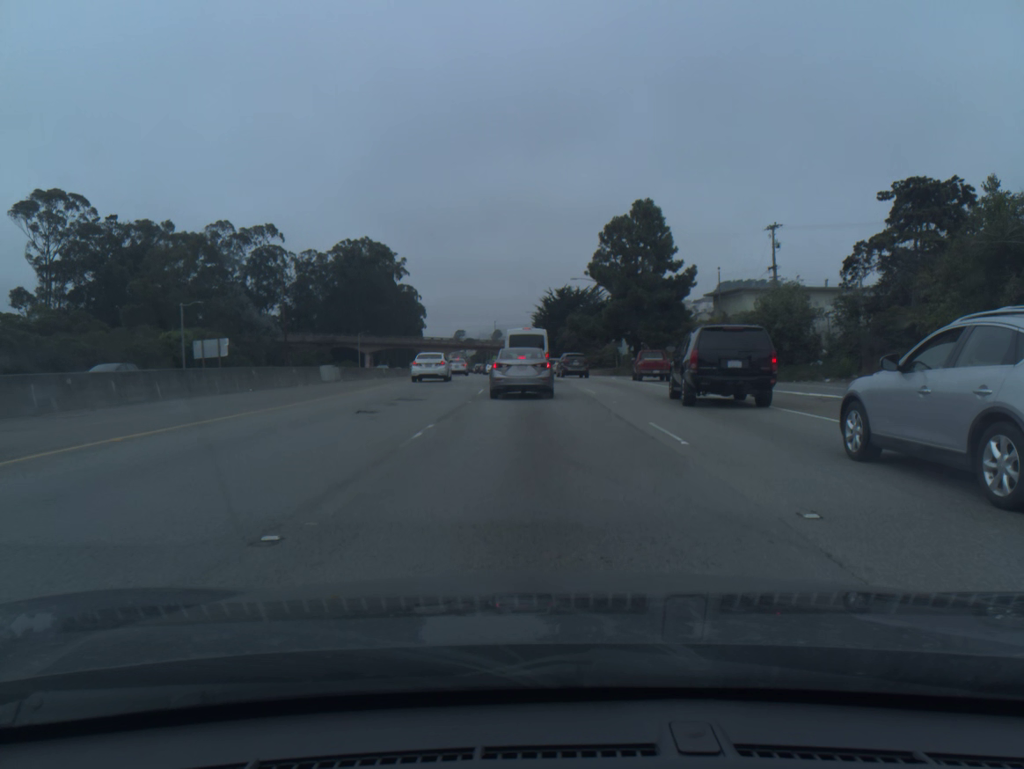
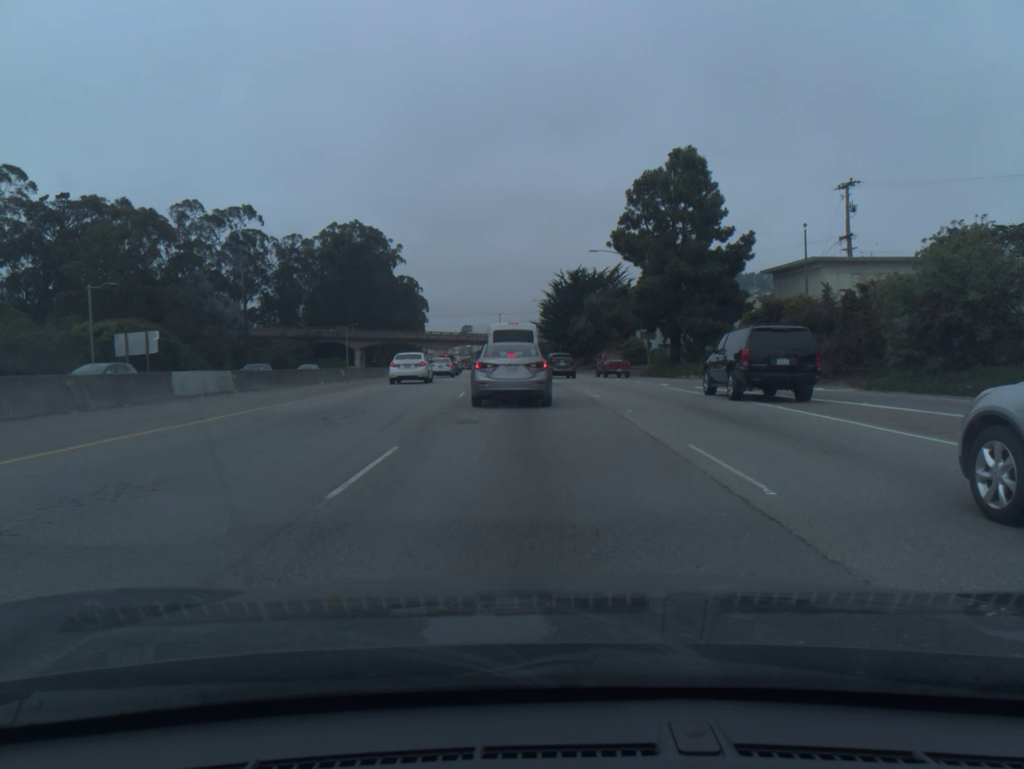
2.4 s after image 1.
(-0.1, +18.7) m; 0°
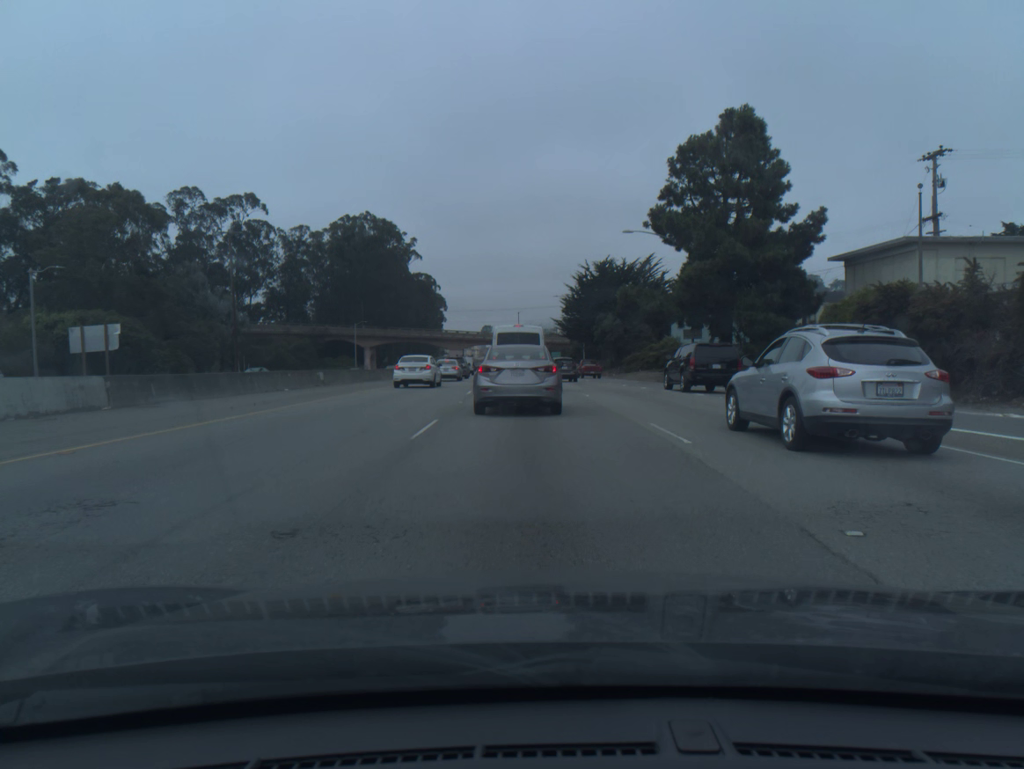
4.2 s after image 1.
(-0.2, +10.6) m; -2°
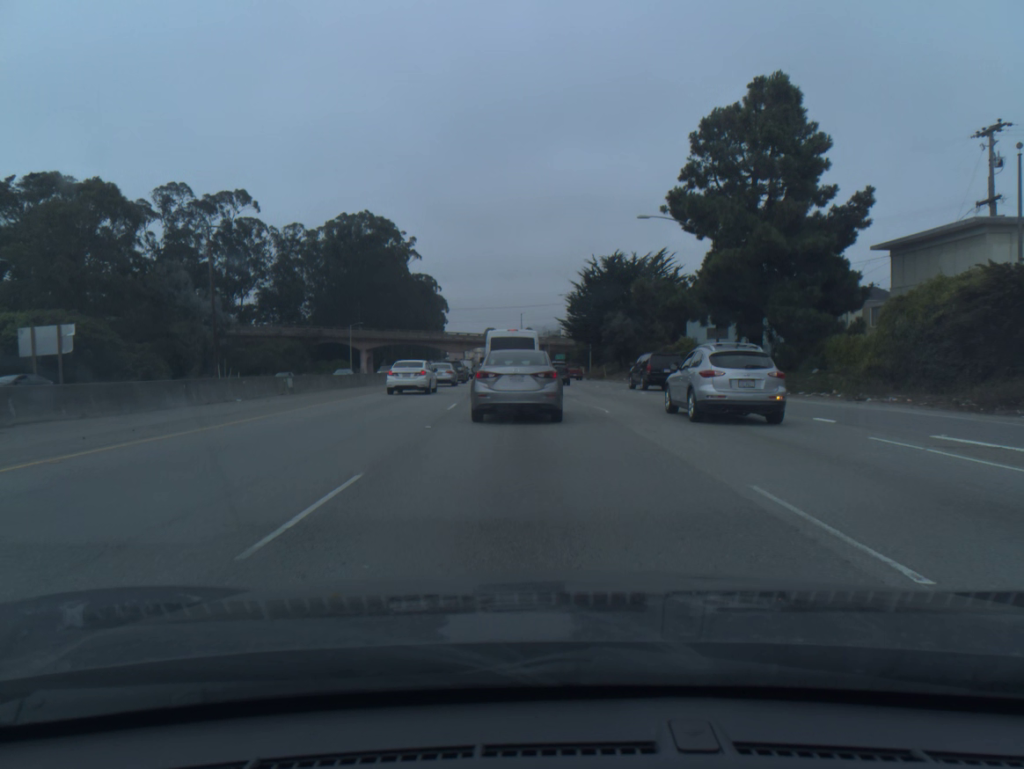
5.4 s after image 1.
(0.0, +6.4) m; 0°
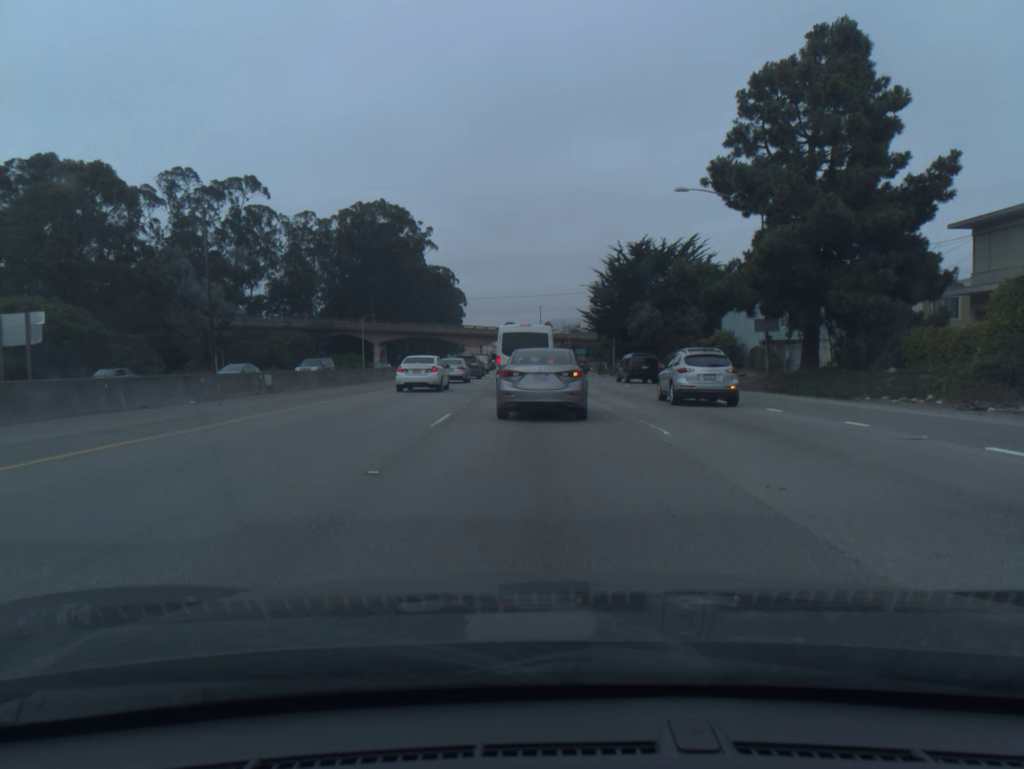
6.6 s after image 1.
(-0.1, +6.1) m; -2°
